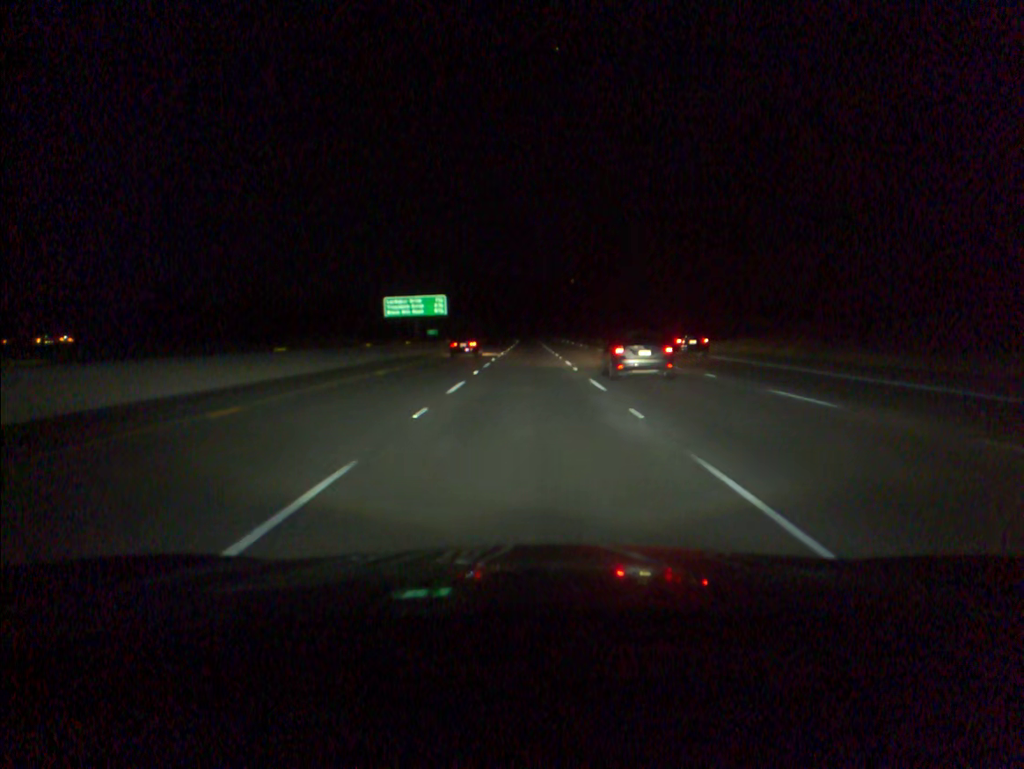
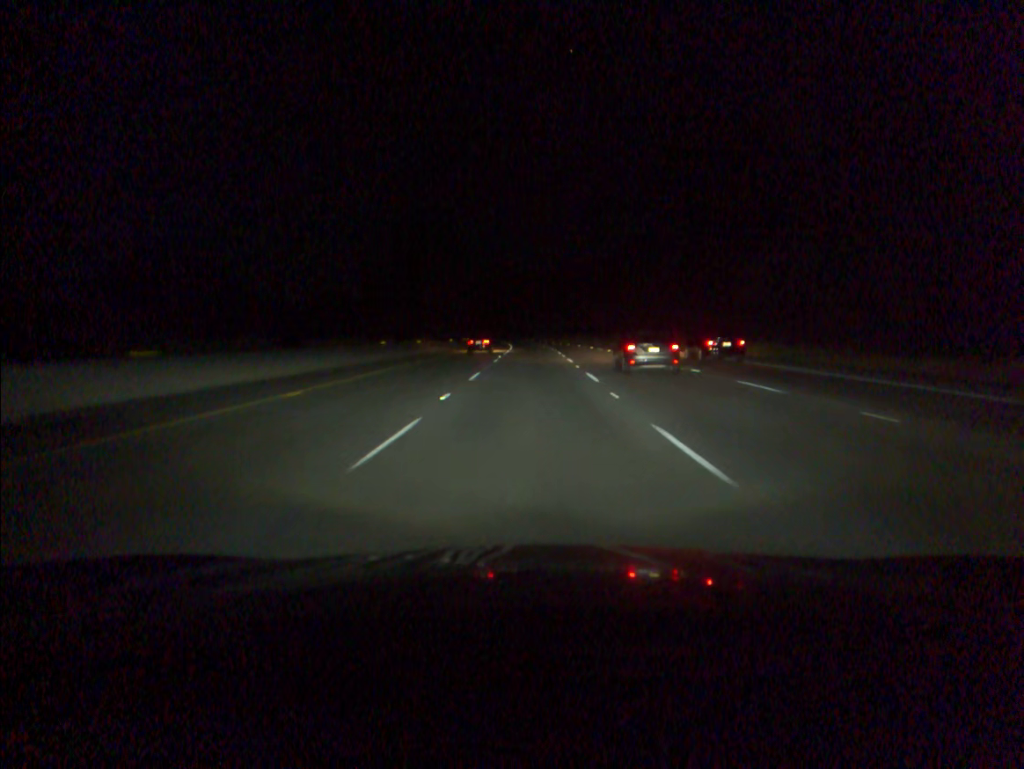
(-0.2, +84.0) m; 0°
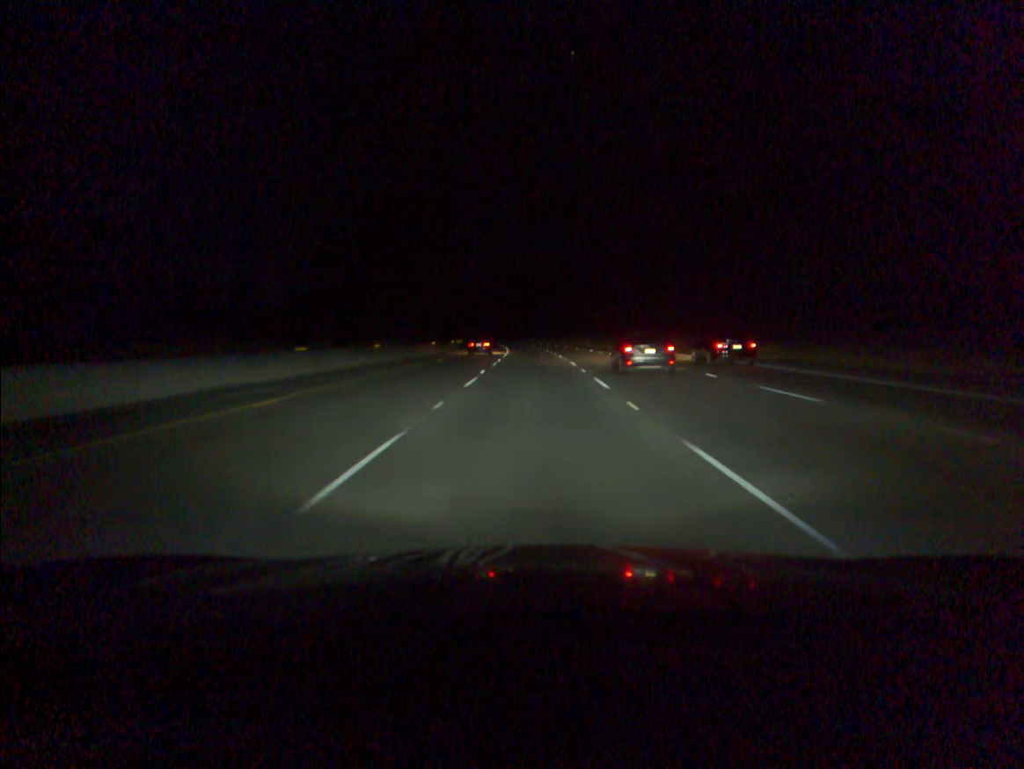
(0.0, +16.7) m; 0°
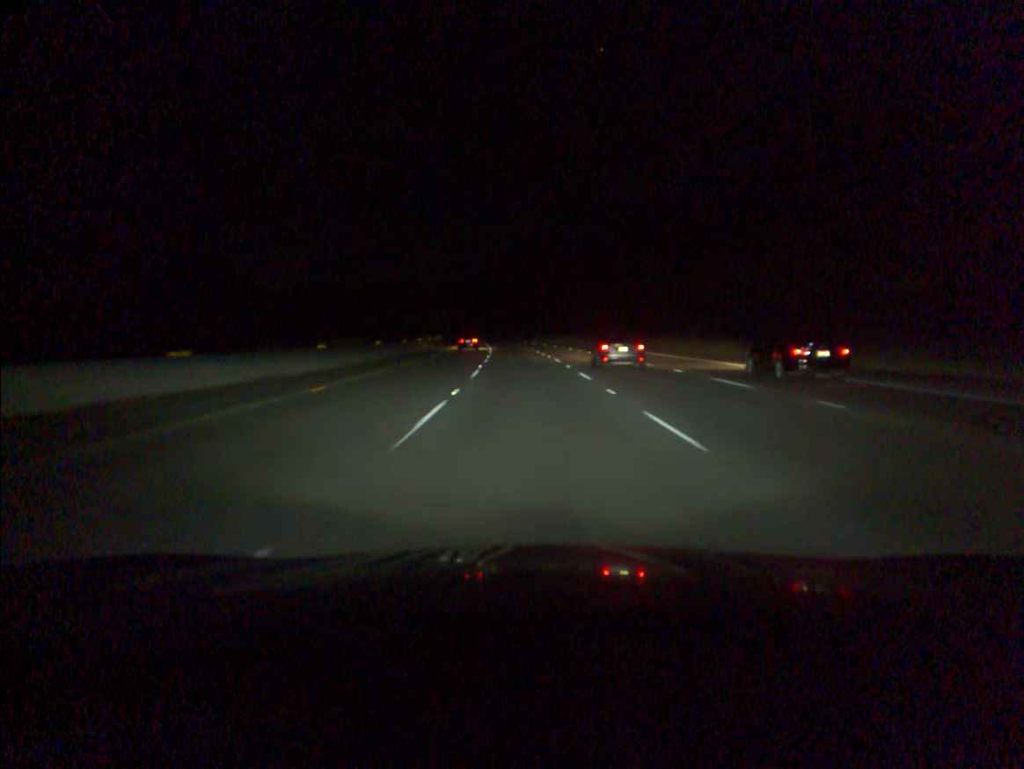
(-0.6, +83.6) m; -2°
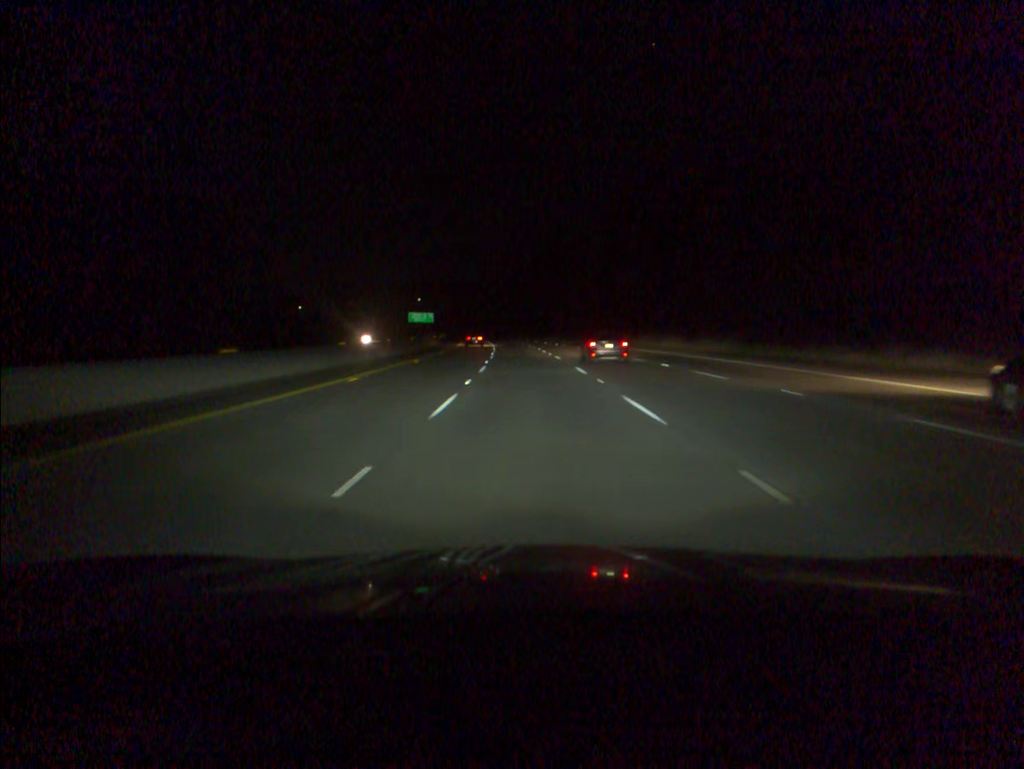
(-2.7, +84.4) m; -4°
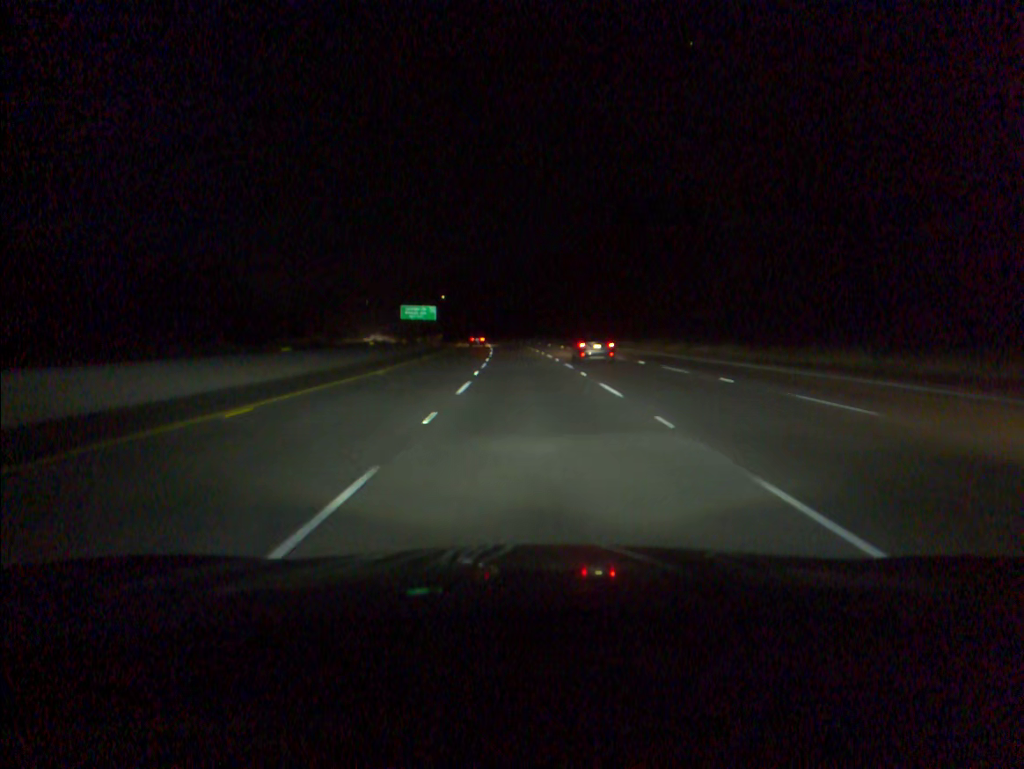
(-1.5, +67.1) m; -3°
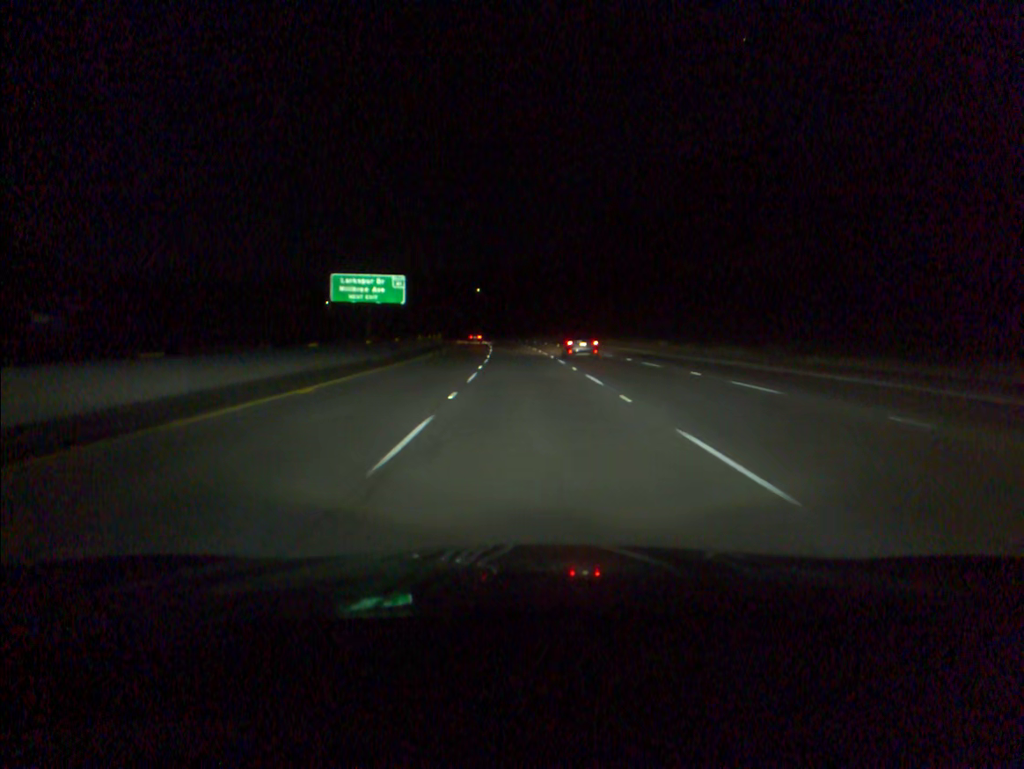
(-2.6, +83.5) m; -3°
